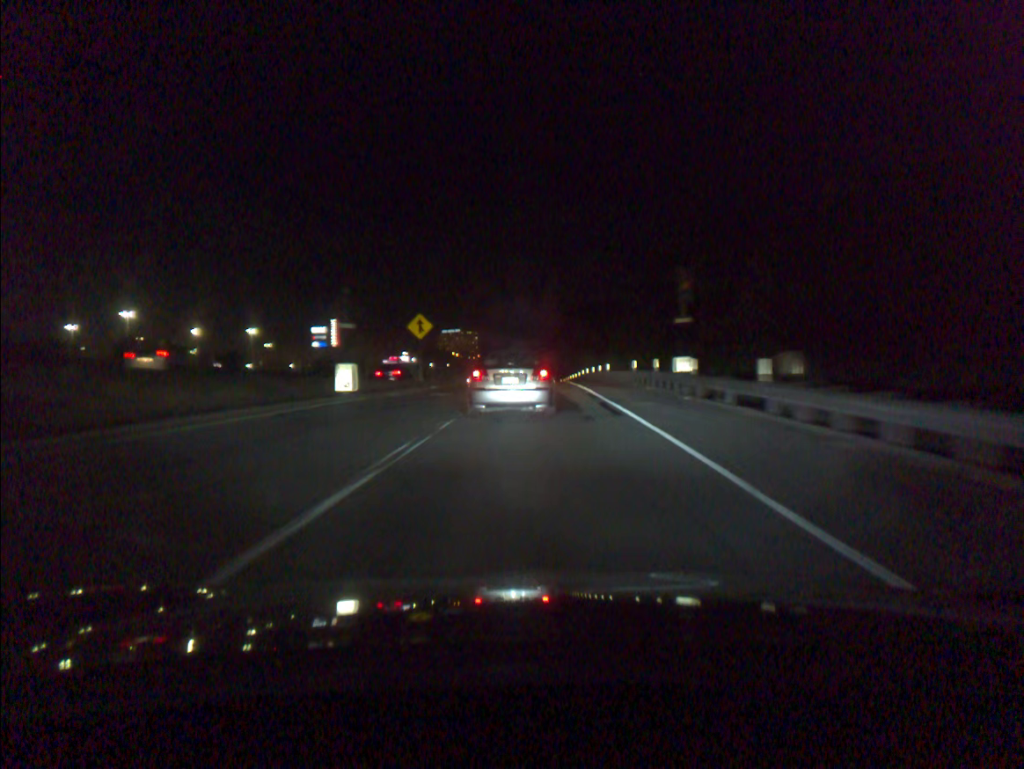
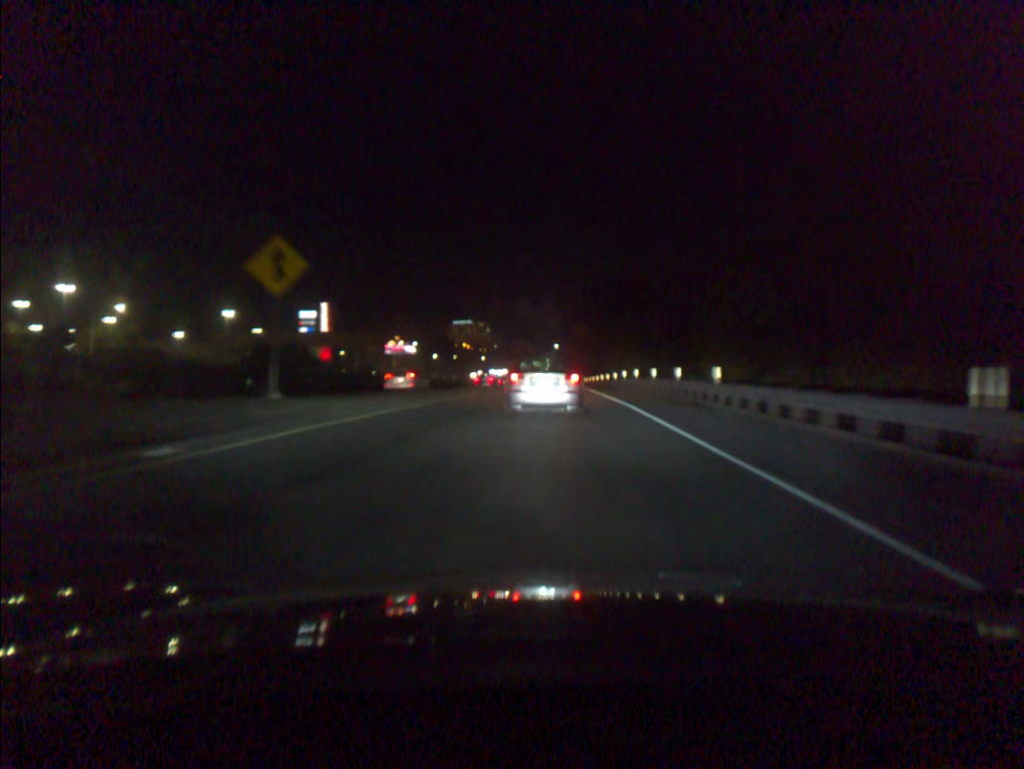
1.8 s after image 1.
(-0.2, +29.8) m; -1°
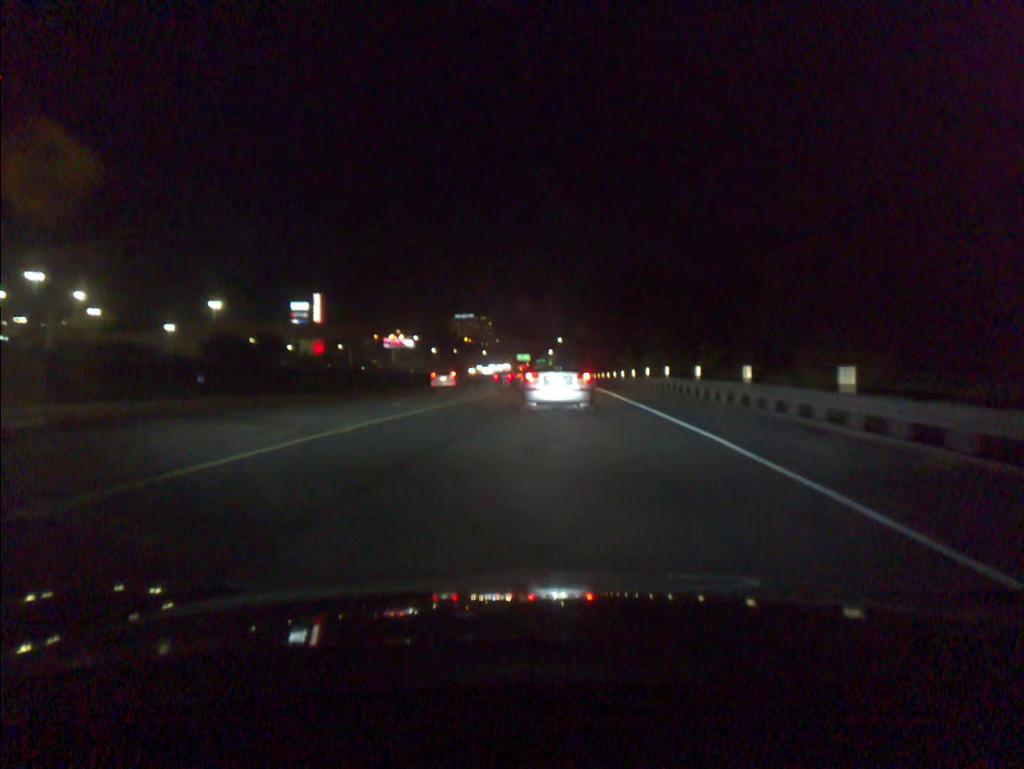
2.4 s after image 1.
(0.0, +10.0) m; 0°
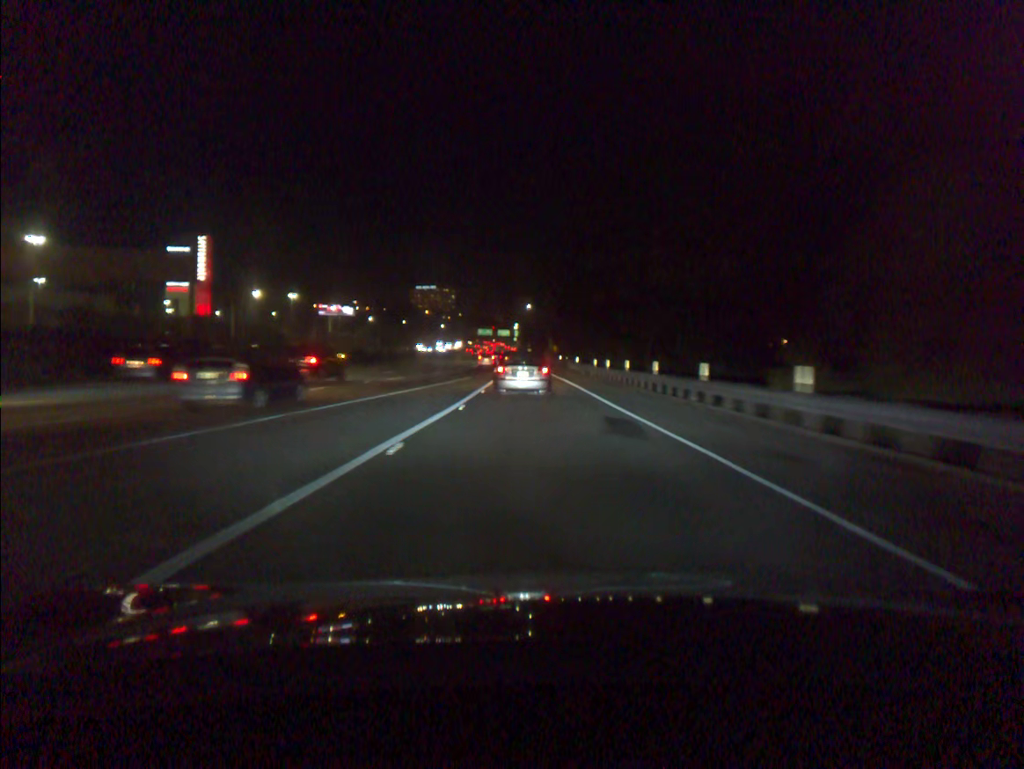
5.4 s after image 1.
(+1.4, +53.6) m; +3°
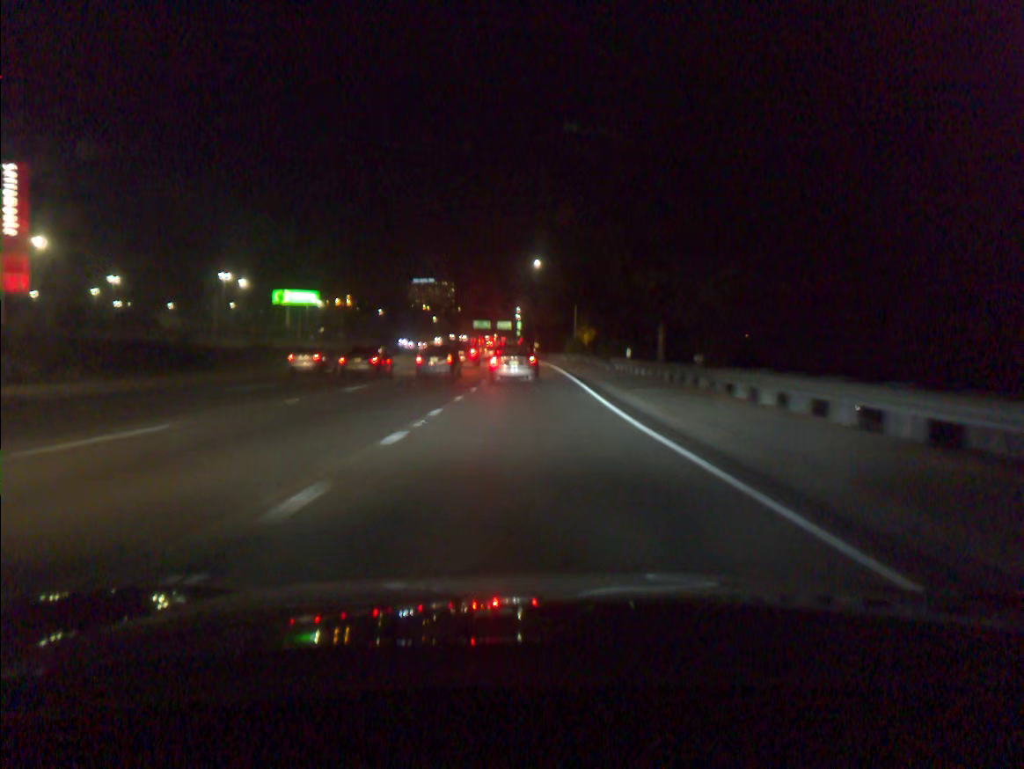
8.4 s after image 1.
(-0.8, +61.5) m; 0°
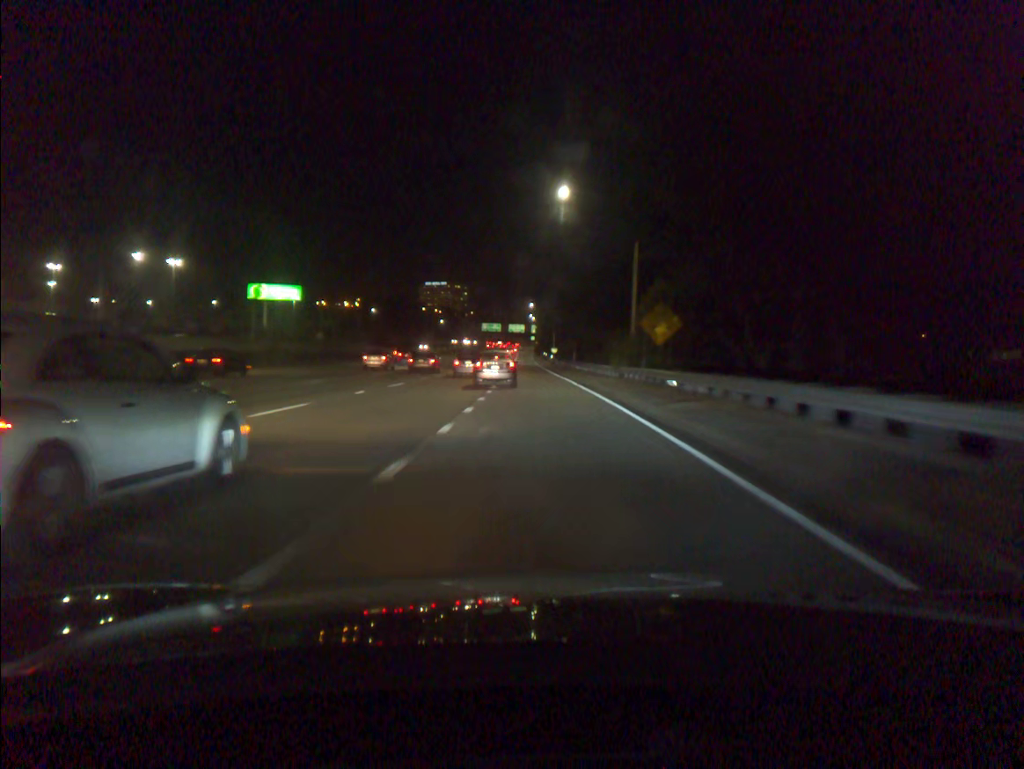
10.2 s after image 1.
(-0.3, +38.3) m; -1°
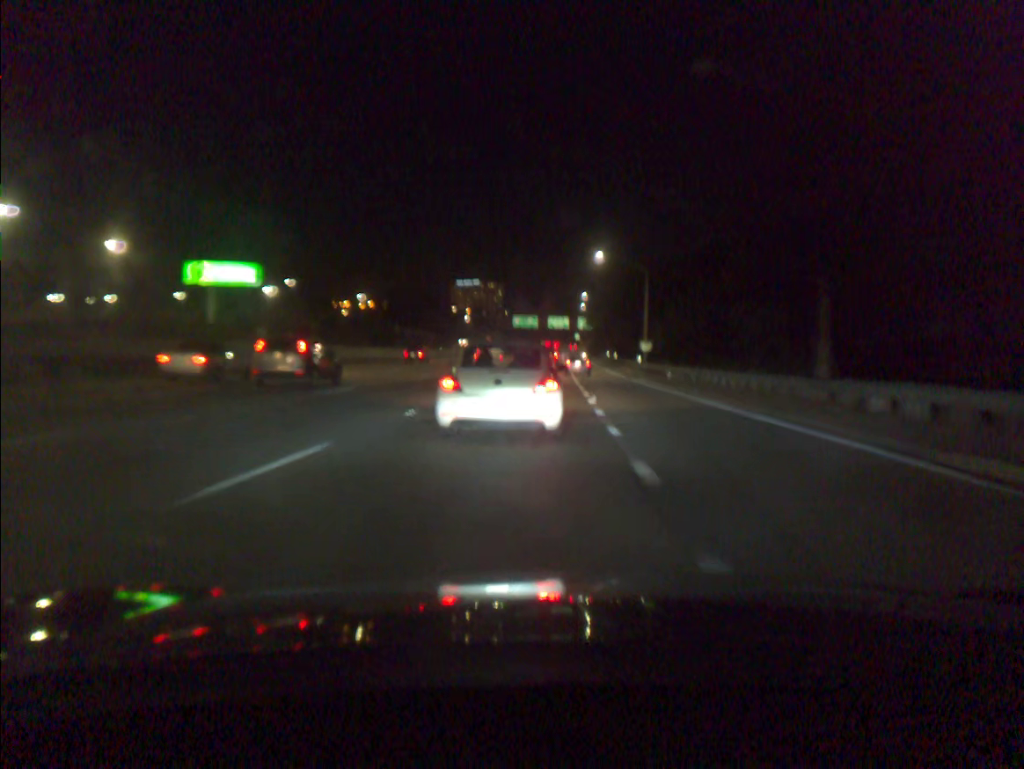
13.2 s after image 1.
(-3.1, +67.0) m; -3°
